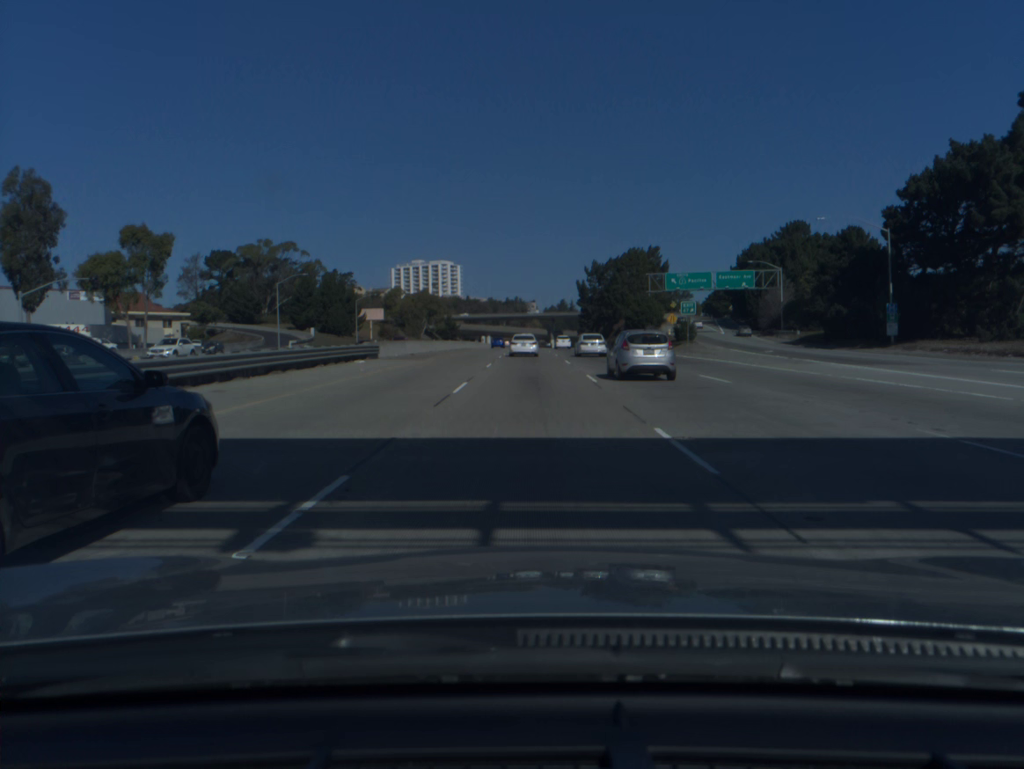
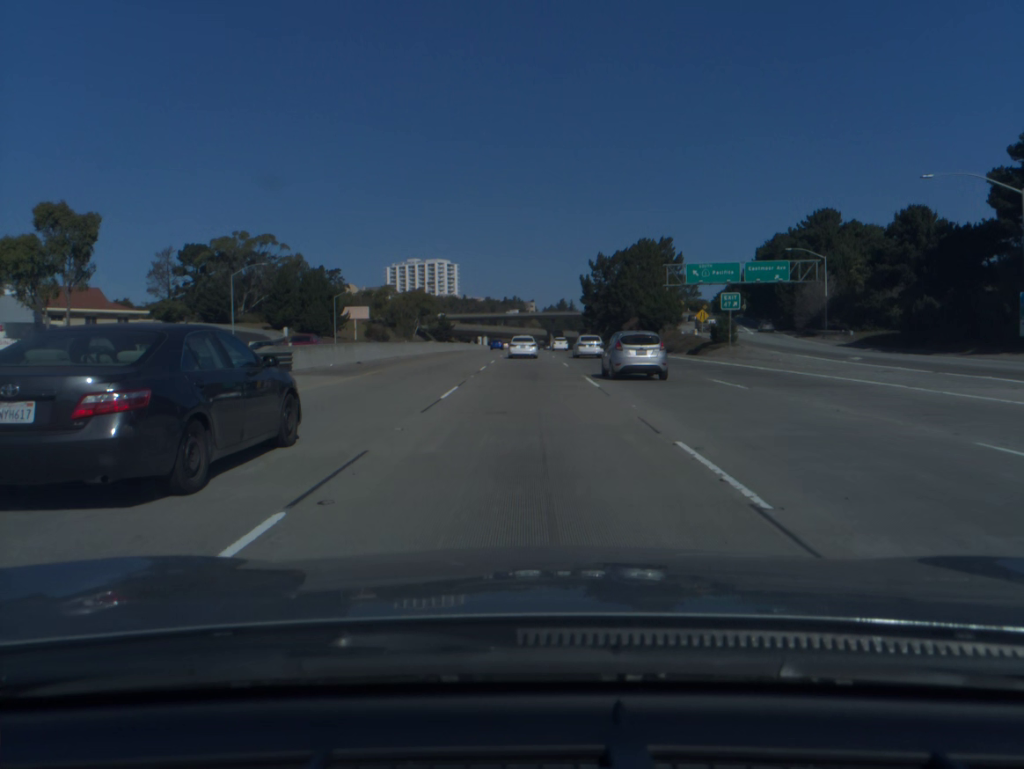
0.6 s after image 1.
(0.0, +16.4) m; 0°
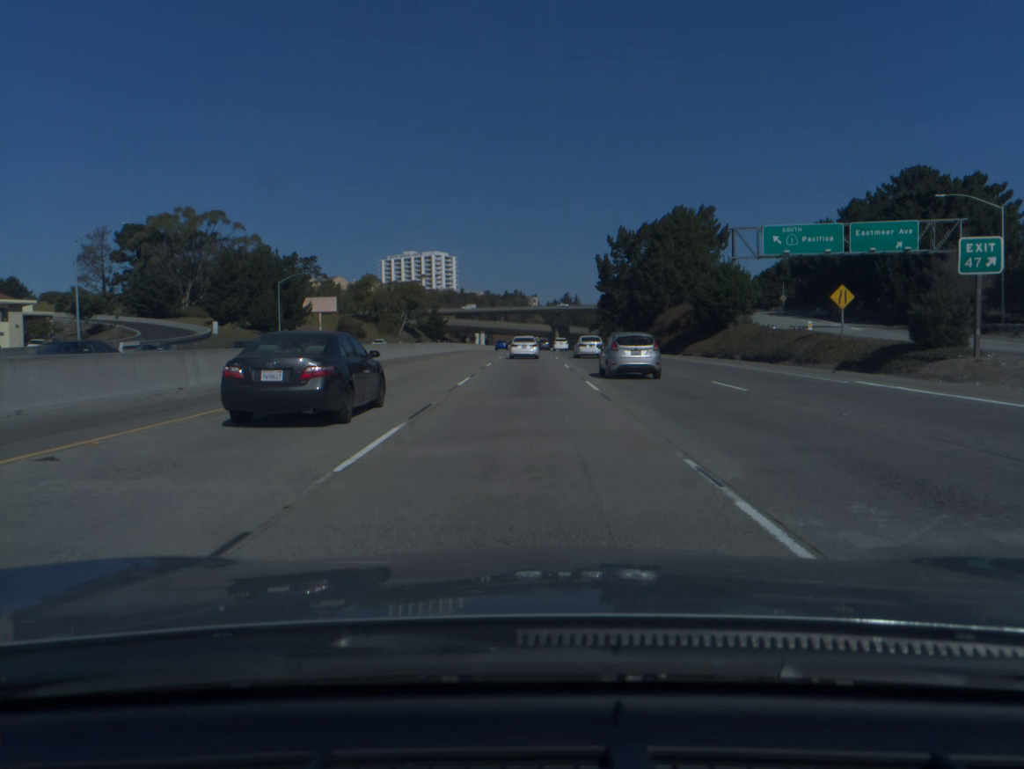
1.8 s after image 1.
(-0.1, +32.5) m; 0°
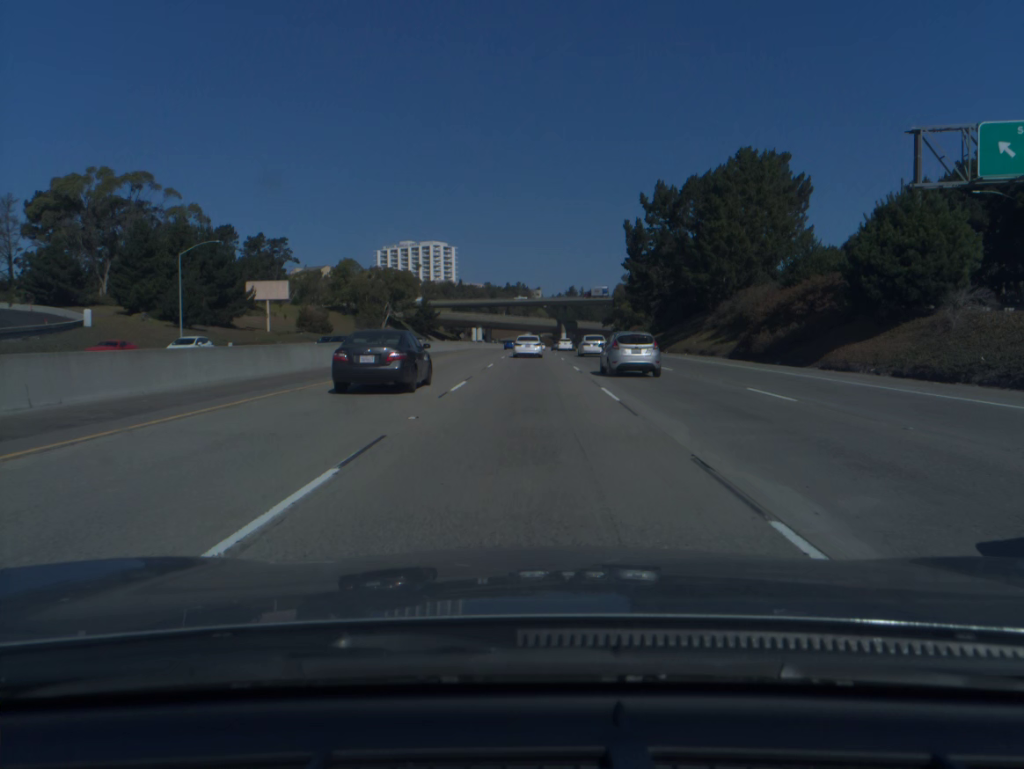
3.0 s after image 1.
(-0.1, +32.4) m; 0°
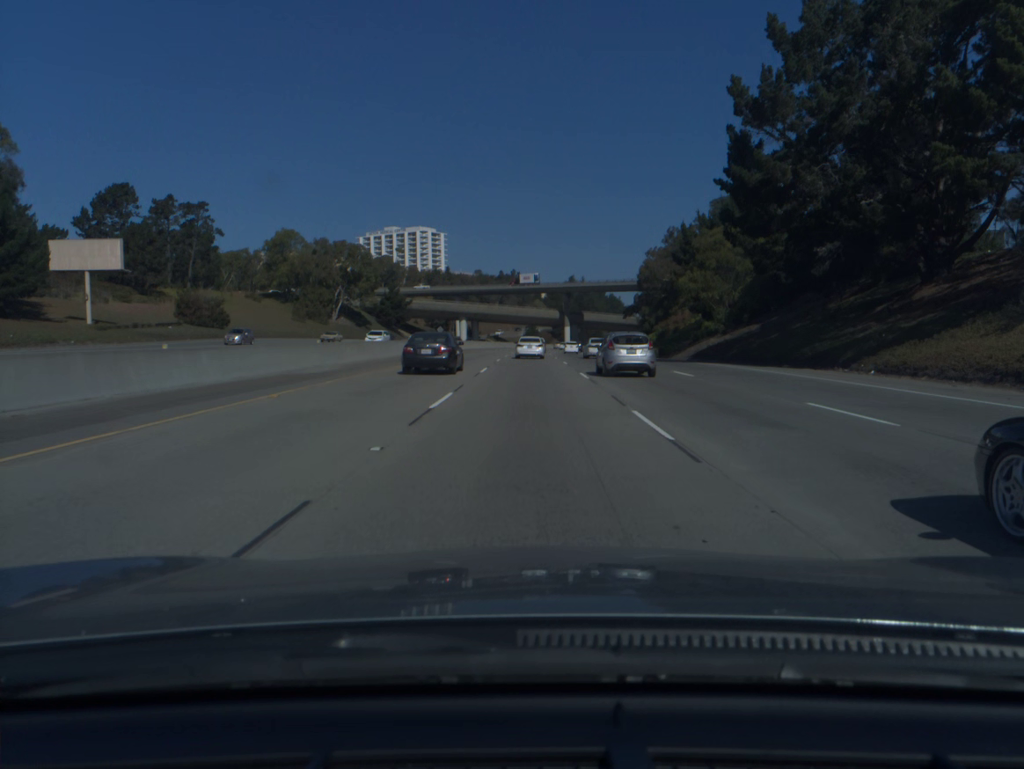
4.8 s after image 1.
(0.0, +48.5) m; 0°
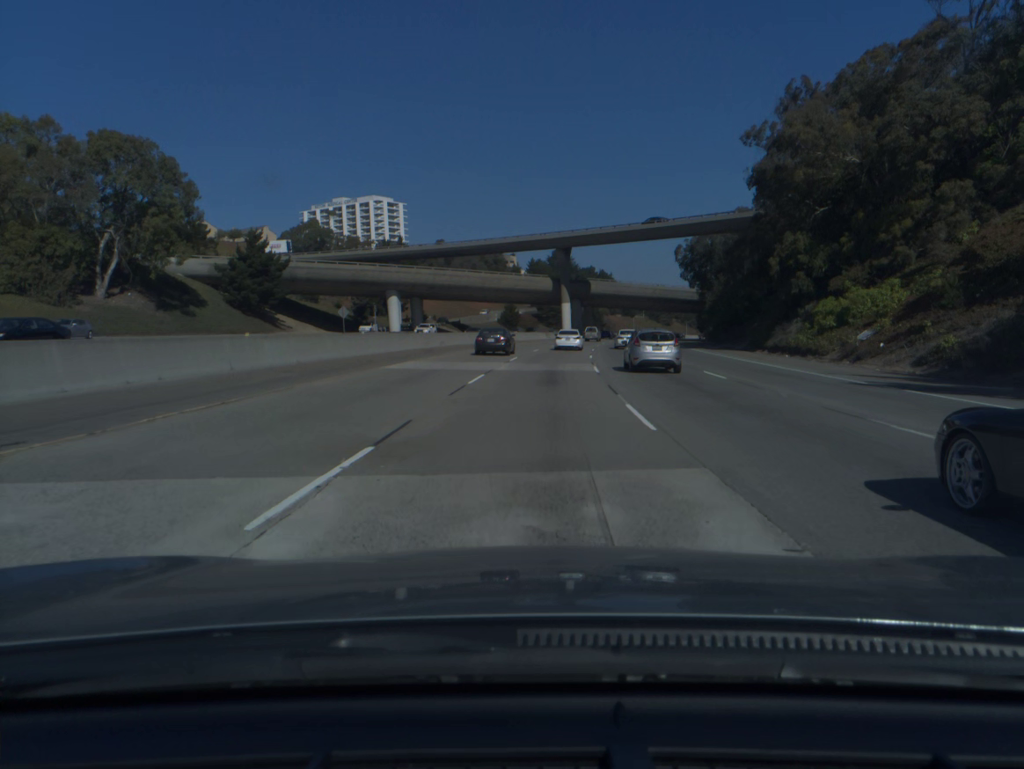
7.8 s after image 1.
(+0.3, +81.6) m; +1°
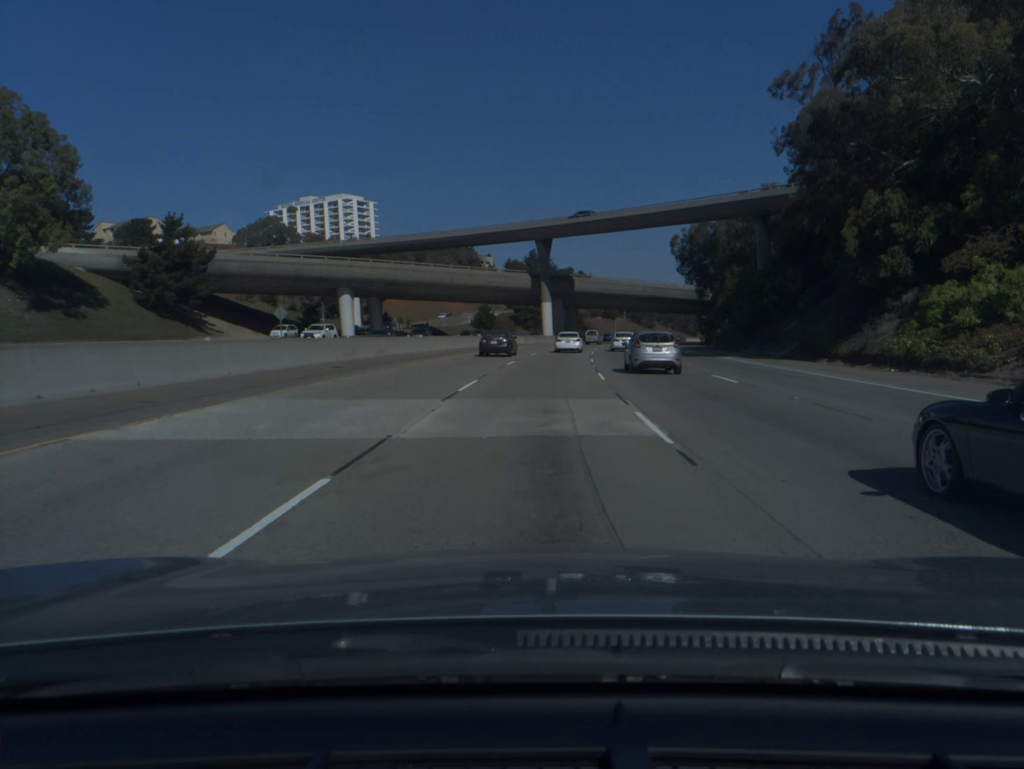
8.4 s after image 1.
(+0.2, +16.4) m; +2°
